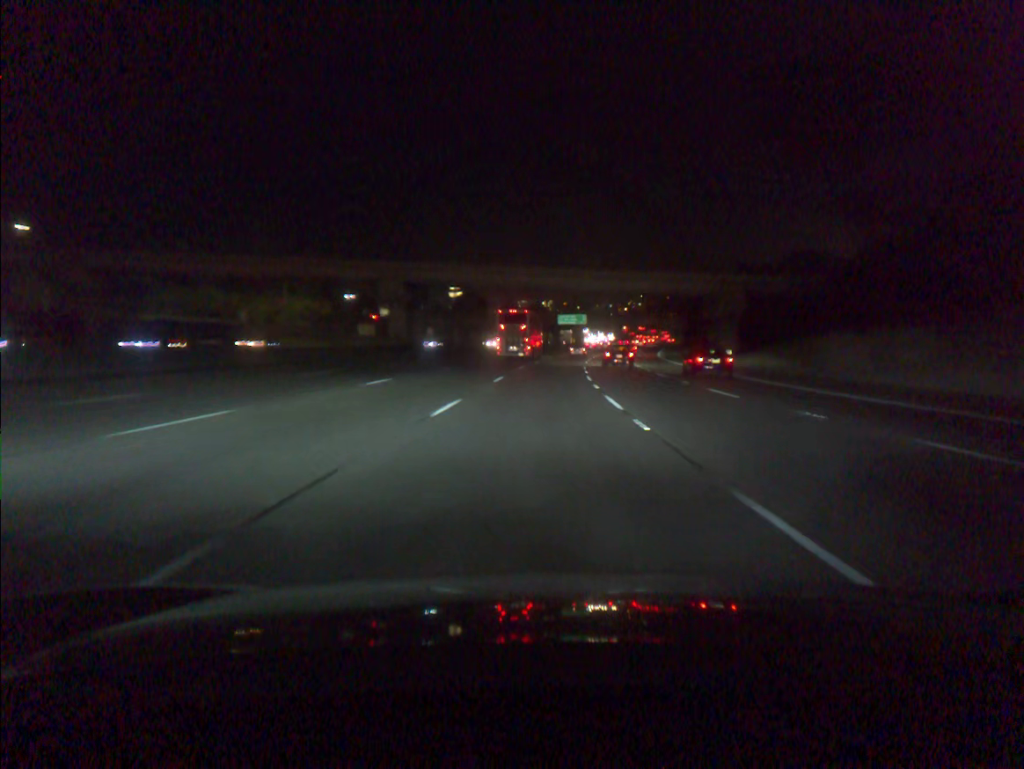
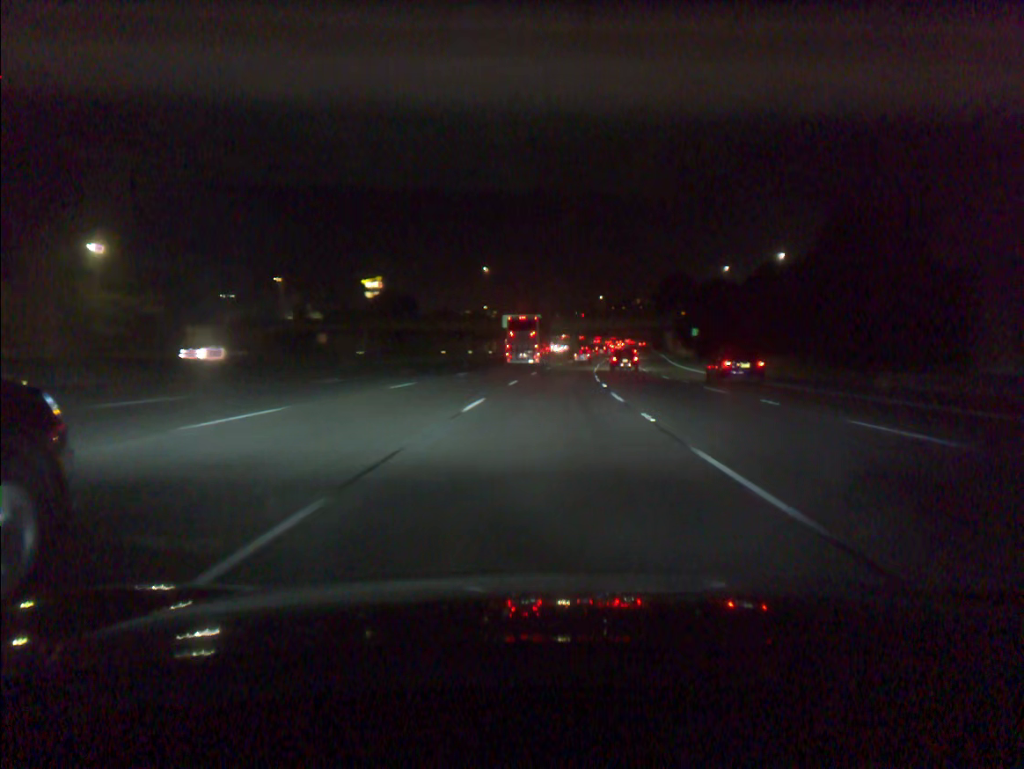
(+1.6, +55.2) m; +4°
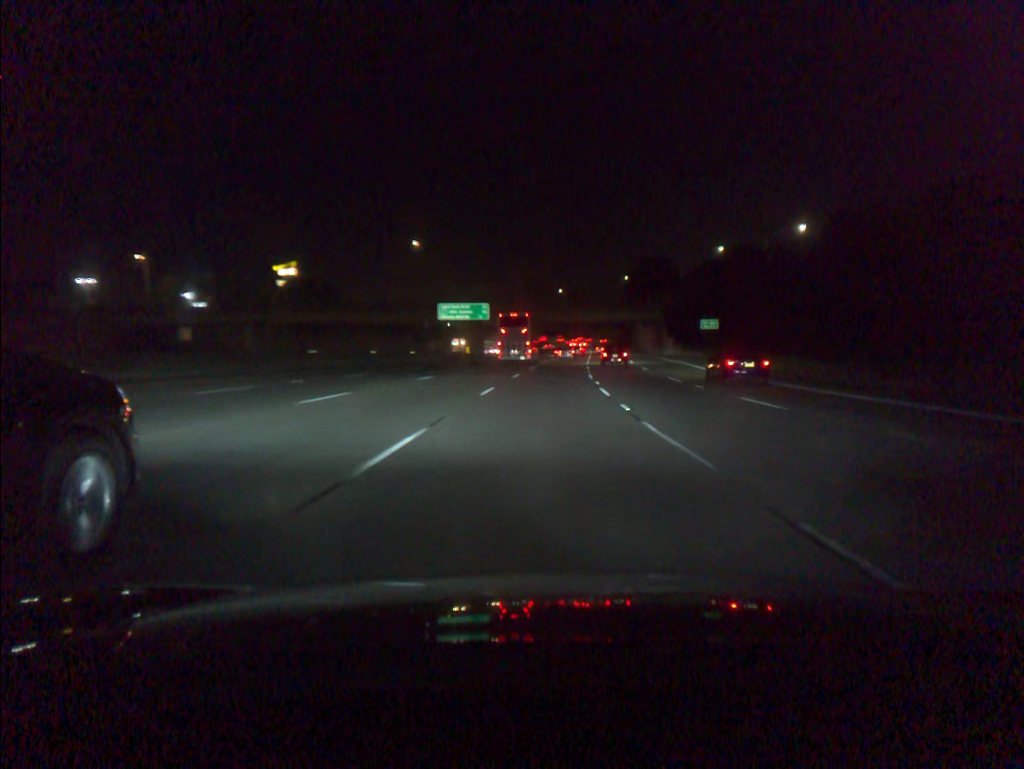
(+1.1, +36.8) m; +3°
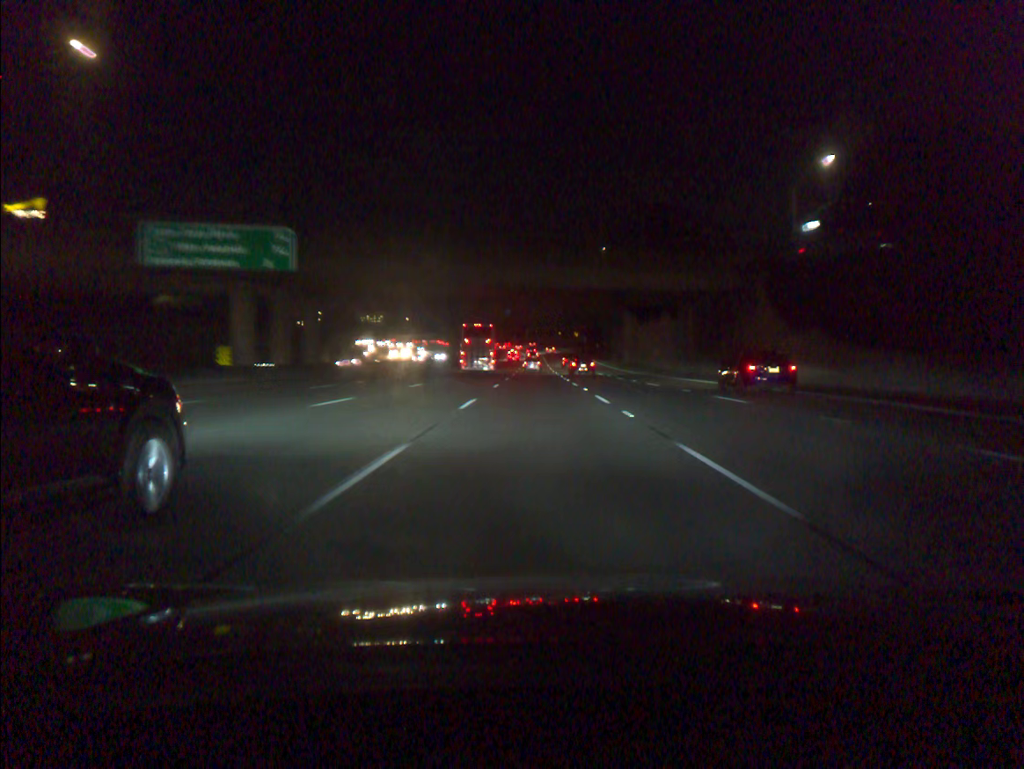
(+3.0, +73.3) m; +4°
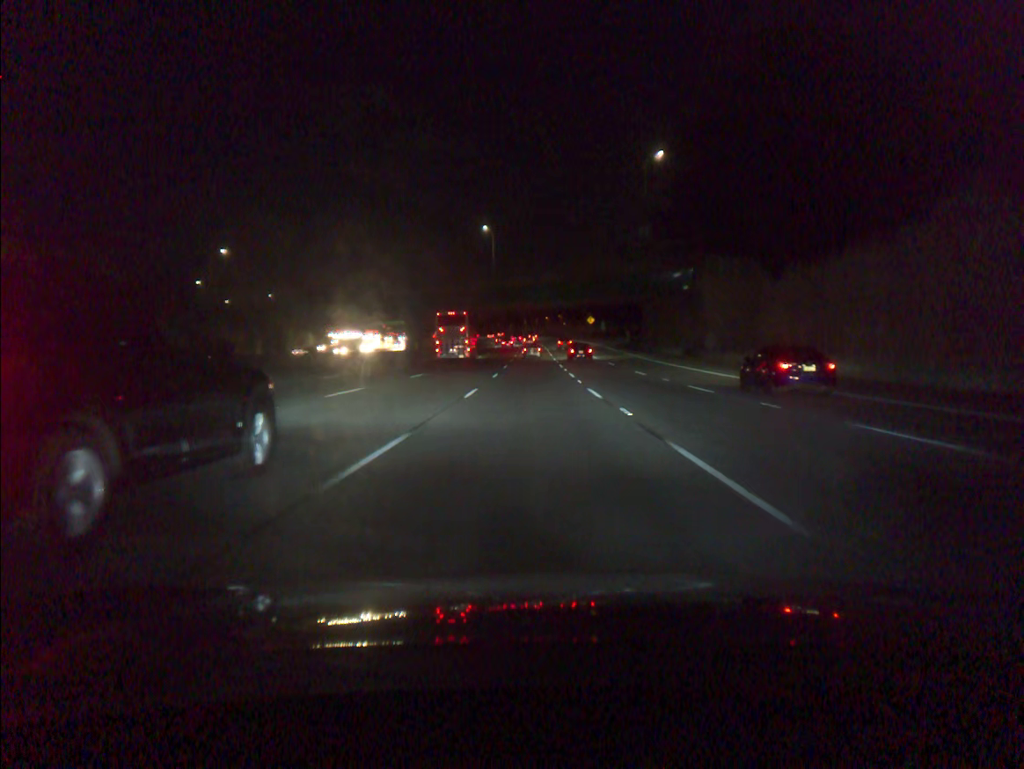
(+0.2, +54.7) m; 0°
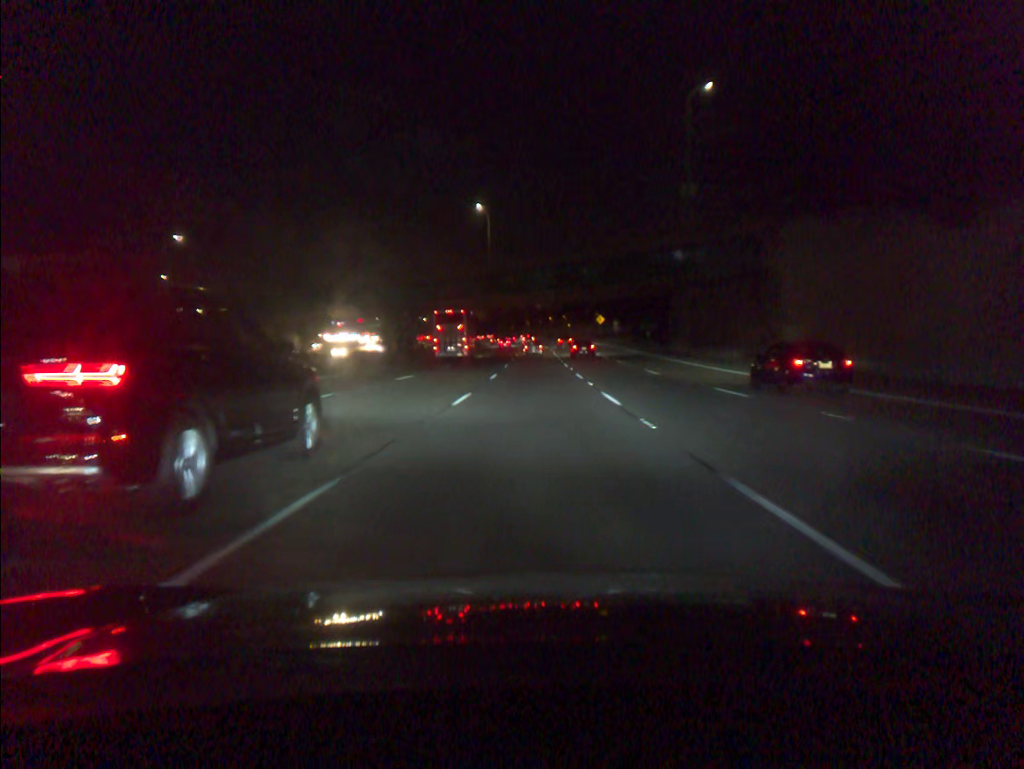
(0.0, +18.2) m; 0°
